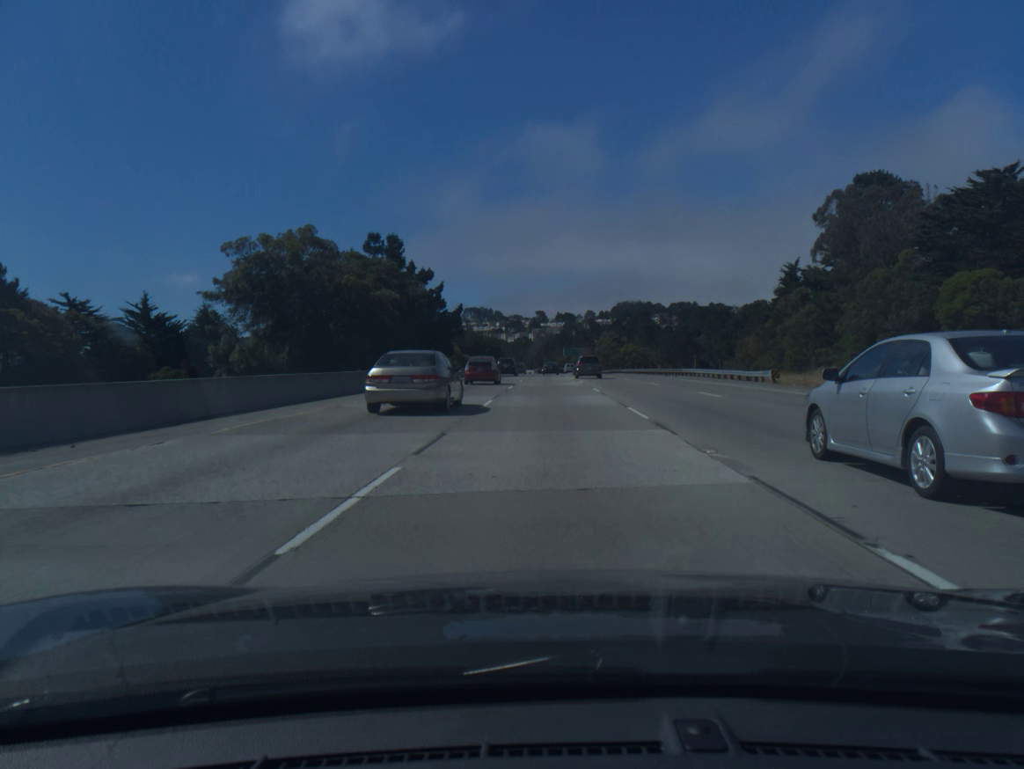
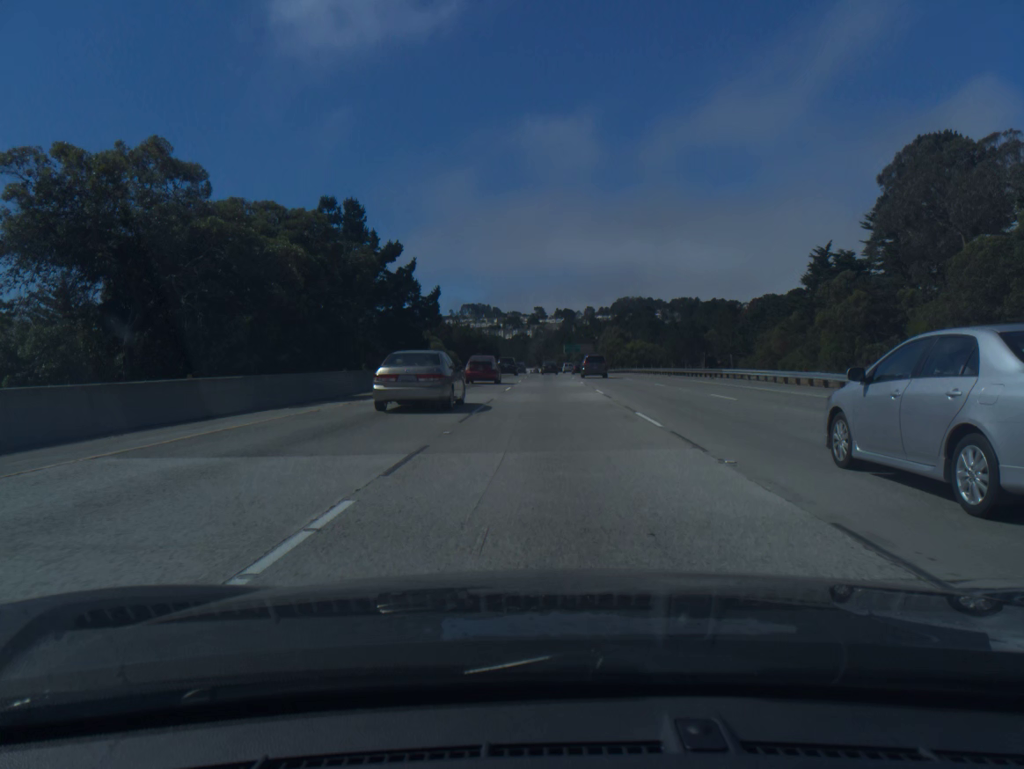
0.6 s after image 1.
(0.0, +16.6) m; 0°
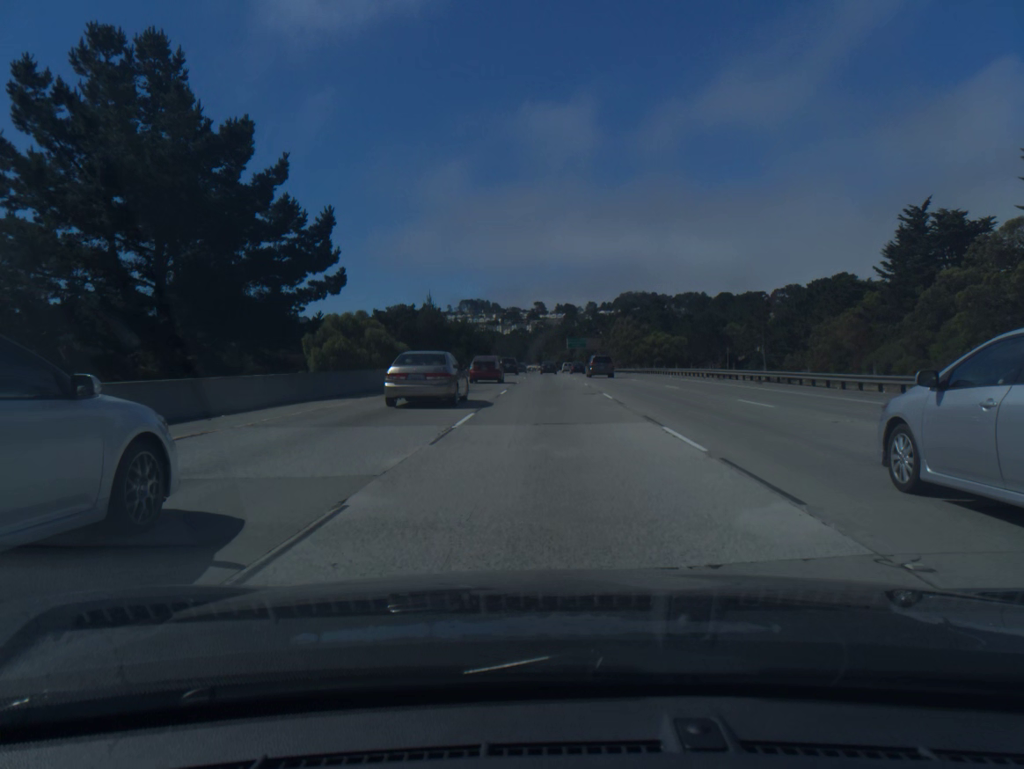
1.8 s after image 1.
(0.0, +33.2) m; 0°
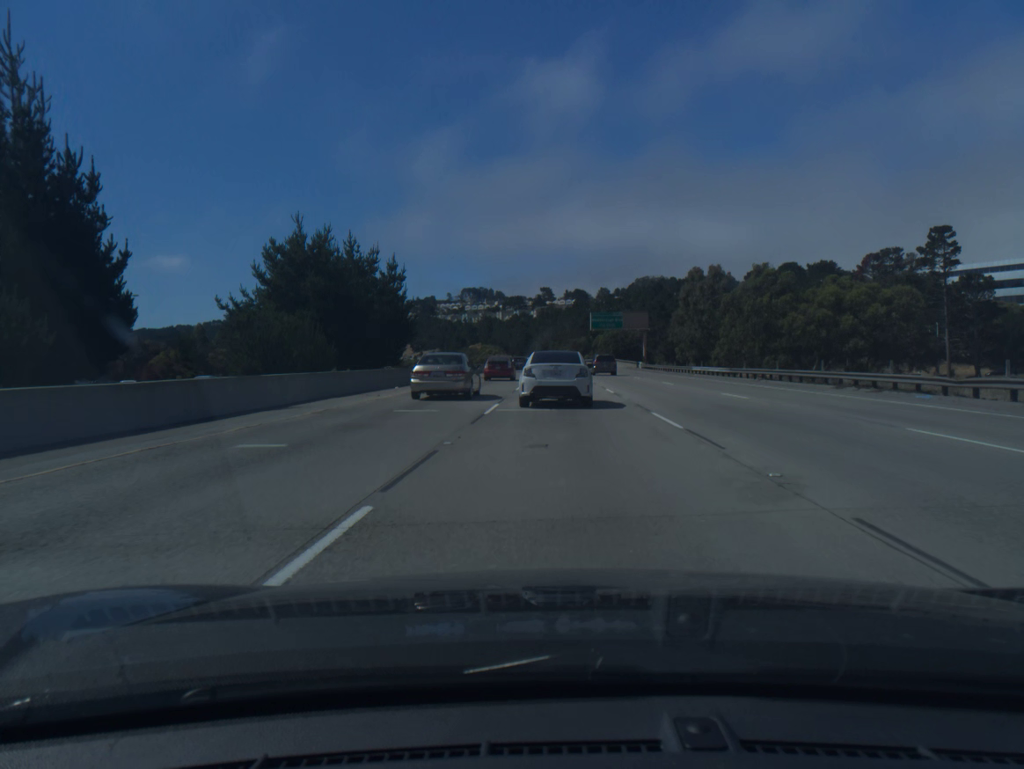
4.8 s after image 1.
(-0.2, +84.3) m; -1°
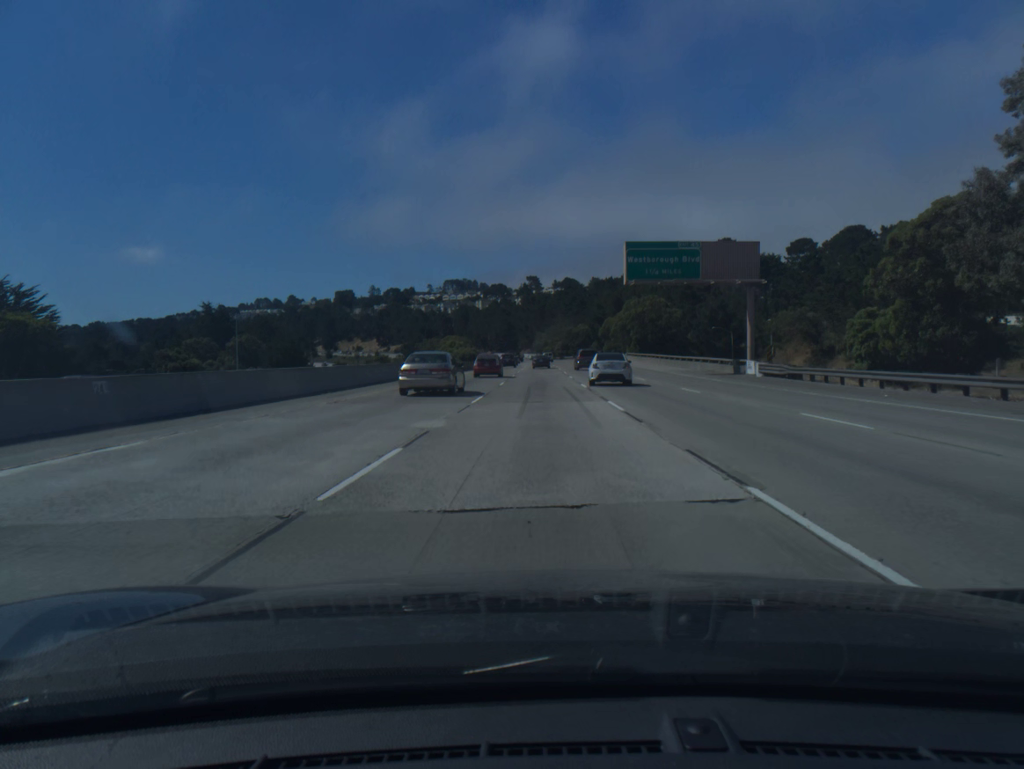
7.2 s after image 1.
(+0.8, +69.1) m; +1°
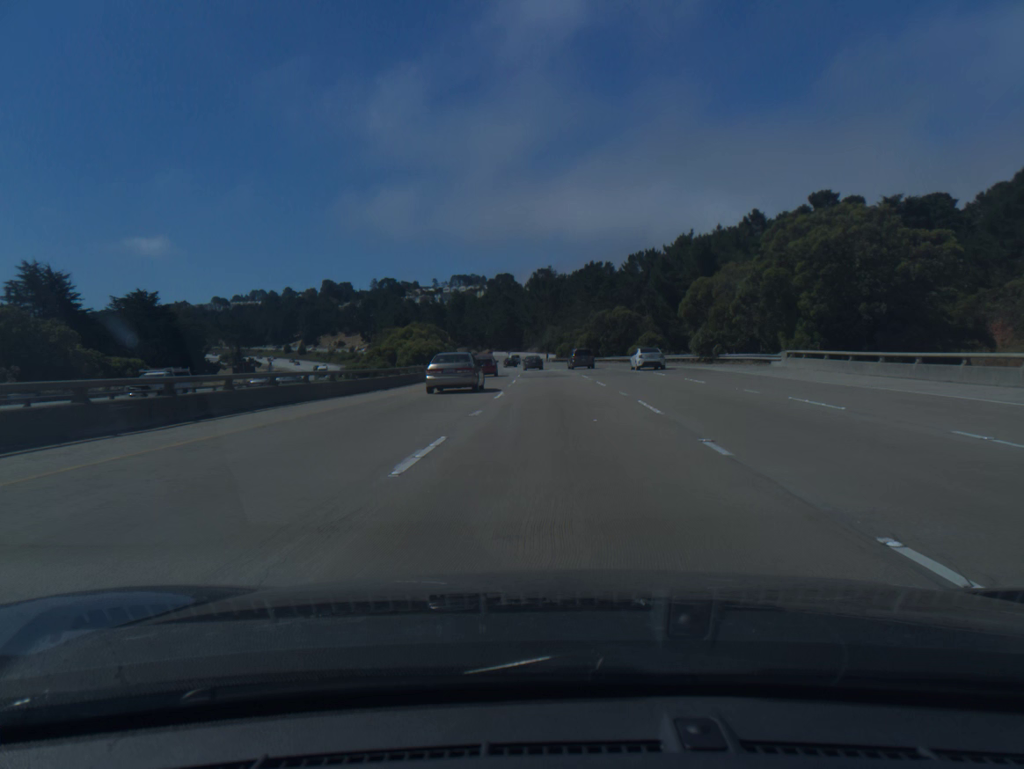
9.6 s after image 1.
(-0.7, +69.9) m; -1°
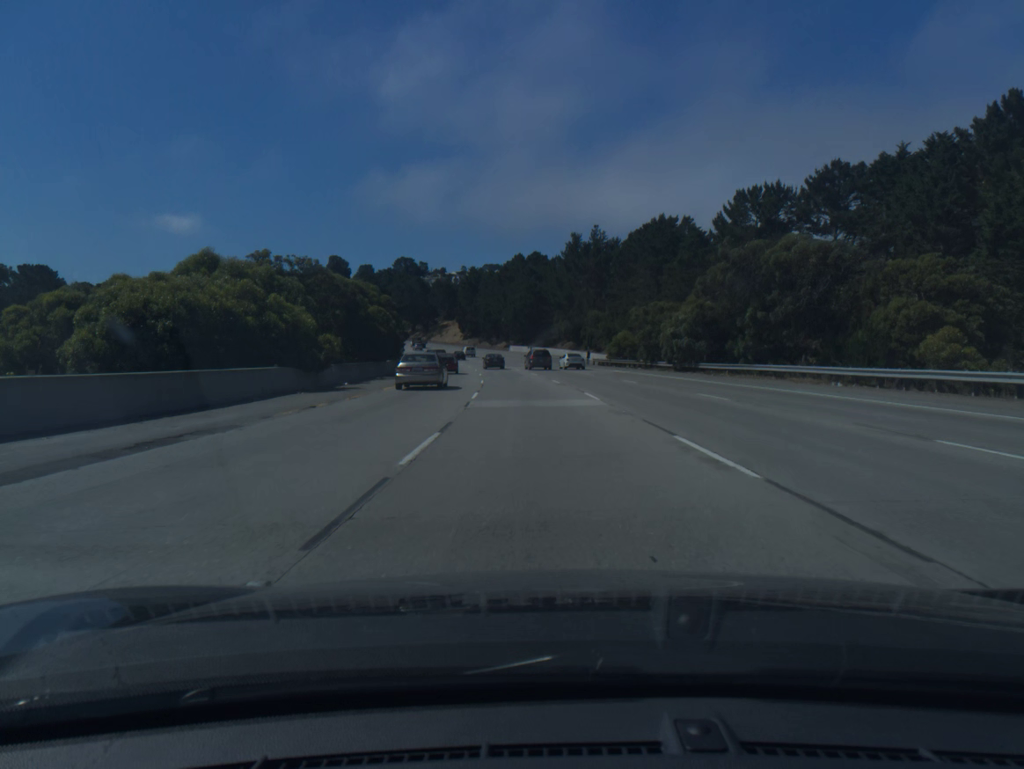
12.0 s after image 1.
(-0.9, +69.9) m; -2°
